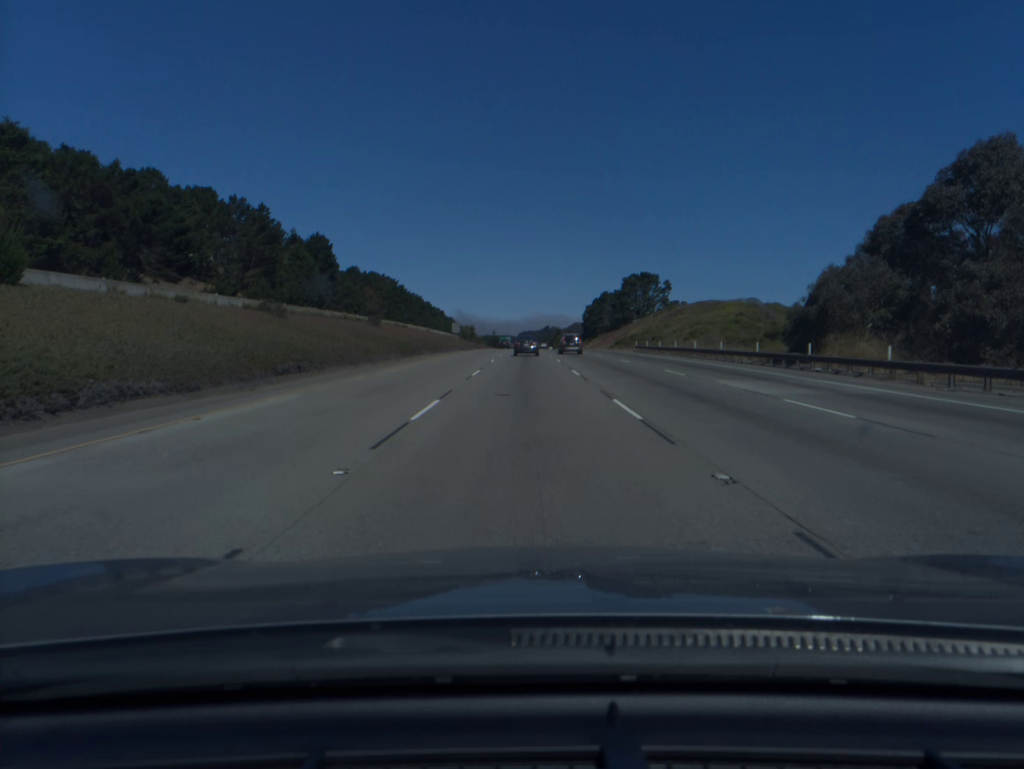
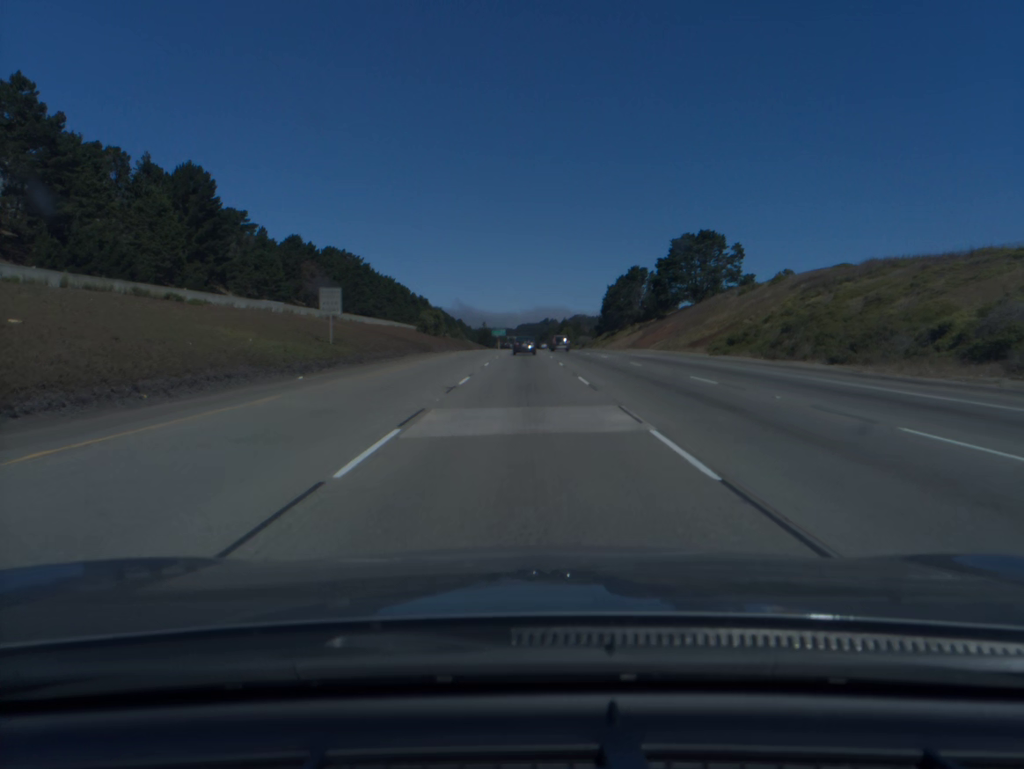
(+0.1, +78.4) m; 0°
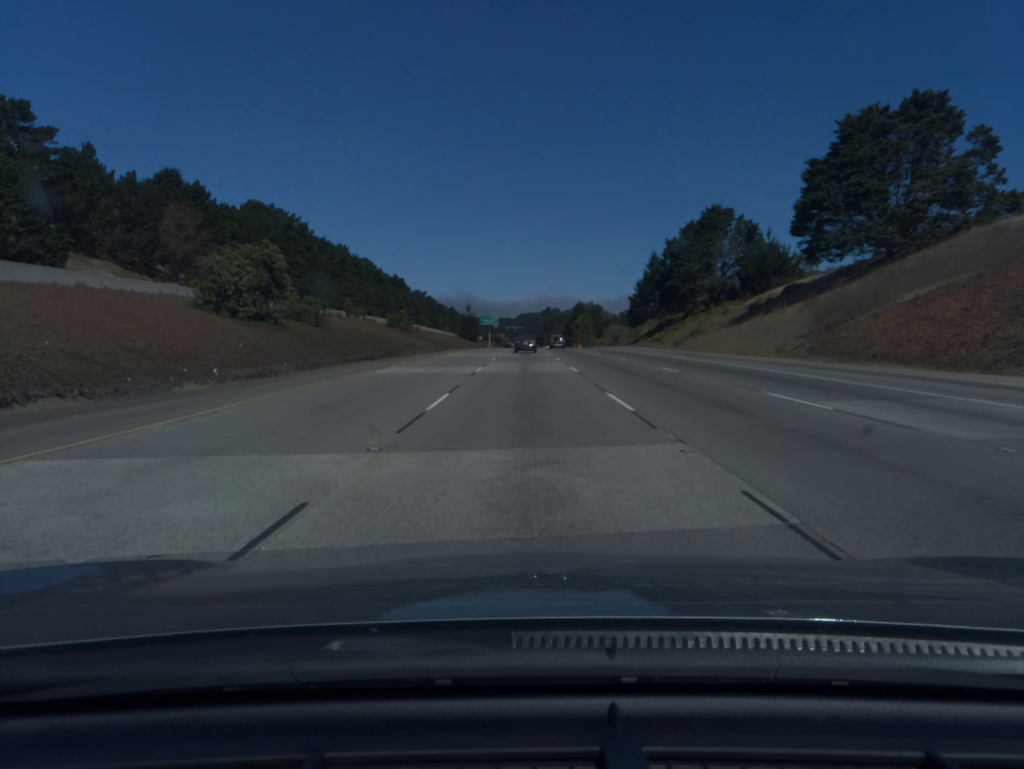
(0.0, +81.0) m; 0°
